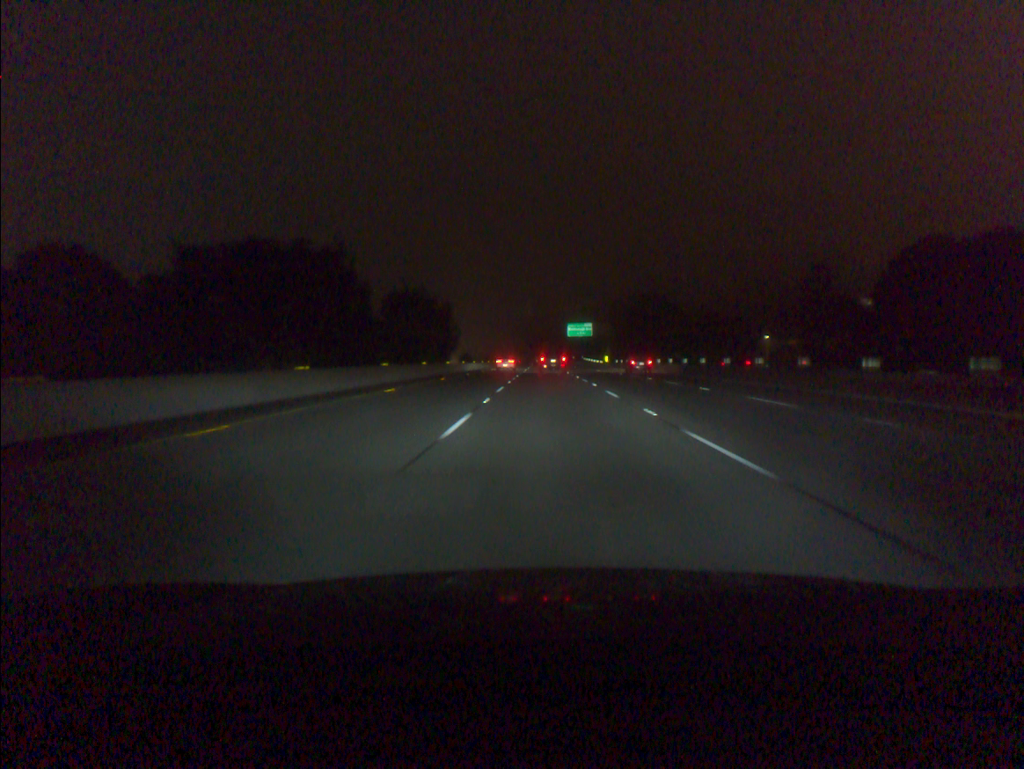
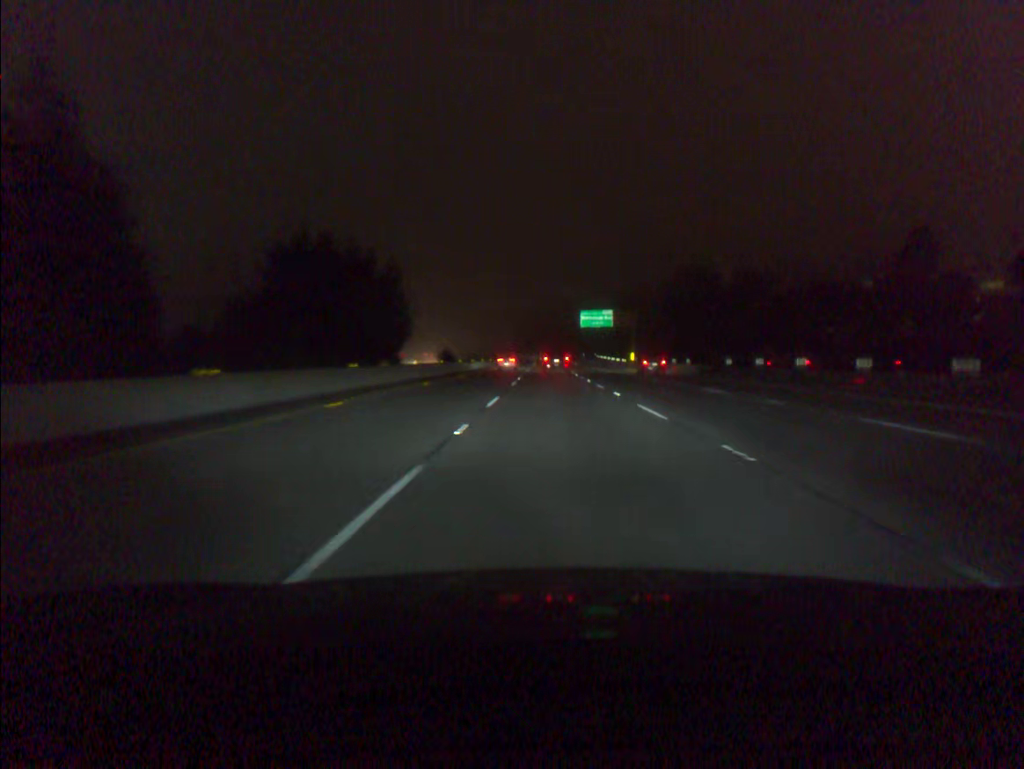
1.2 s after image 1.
(-0.1, +36.9) m; 0°
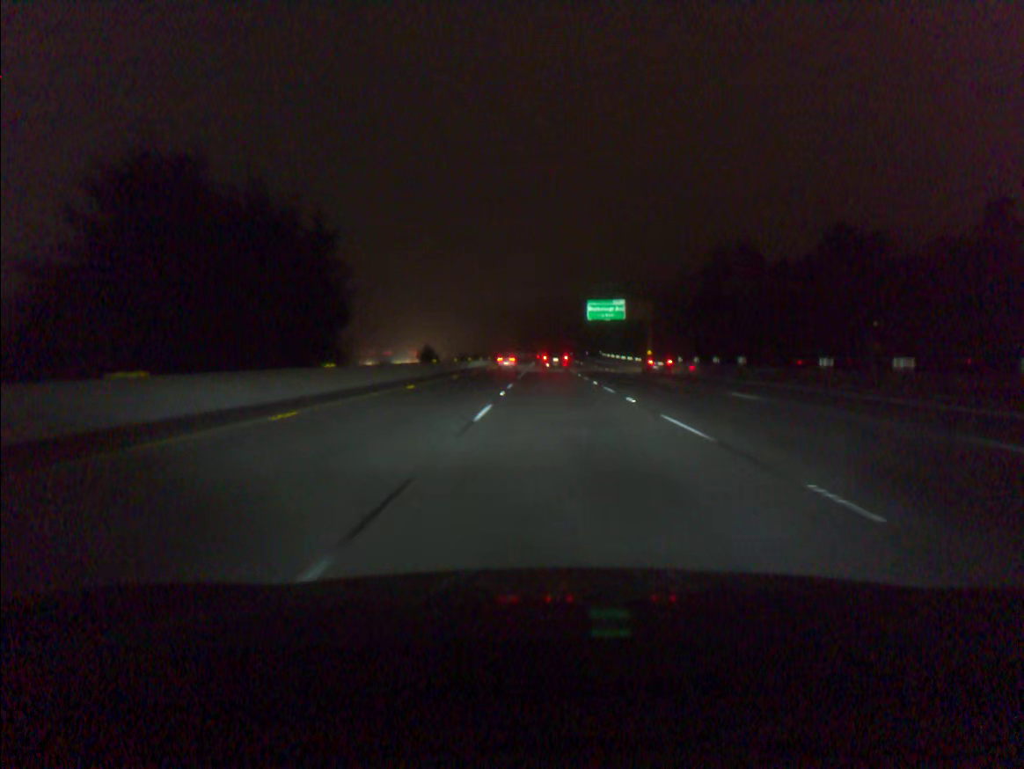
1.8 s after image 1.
(0.0, +18.5) m; 0°
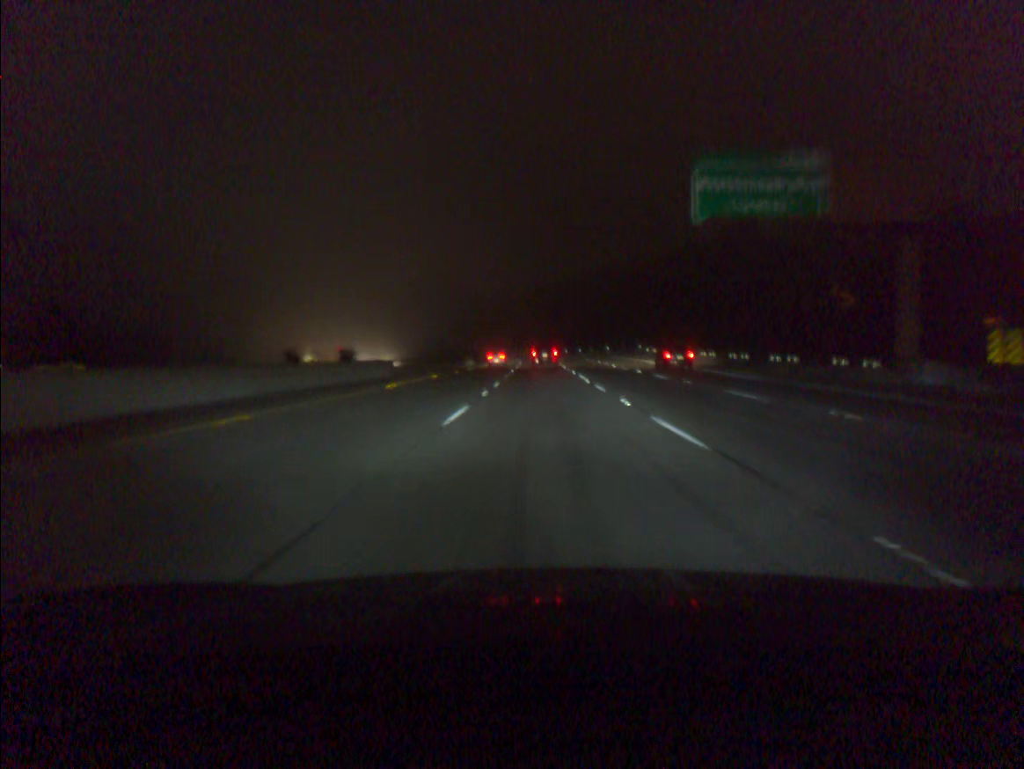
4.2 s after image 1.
(+0.4, +74.4) m; 0°
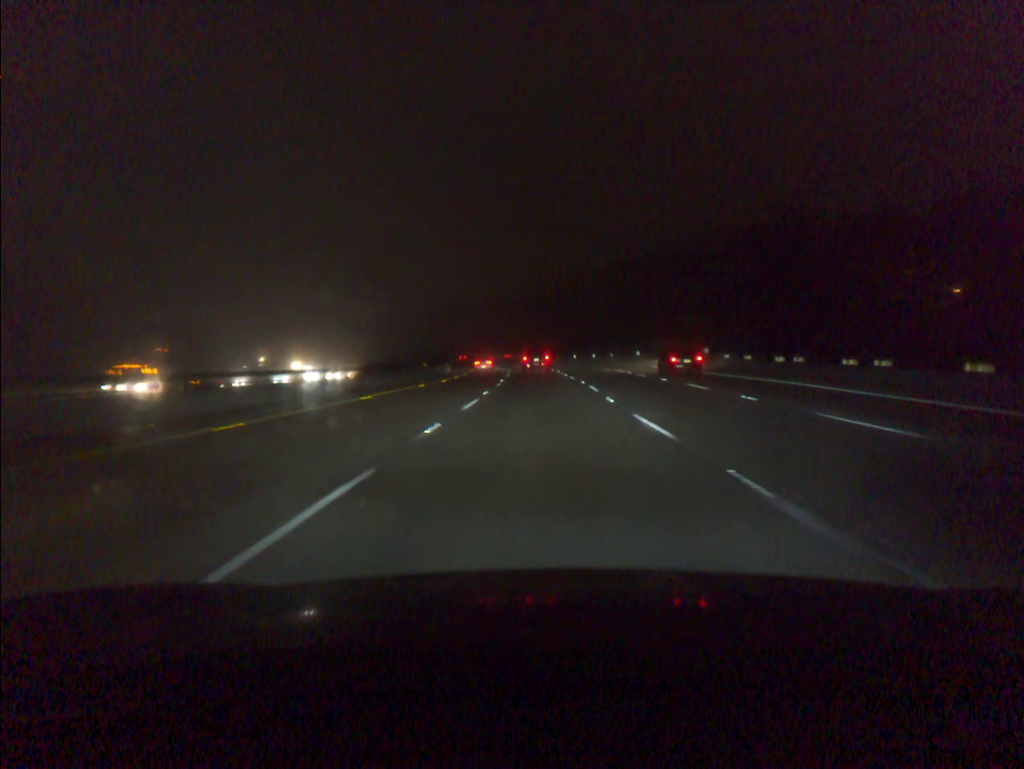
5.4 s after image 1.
(0.0, +37.3) m; 0°
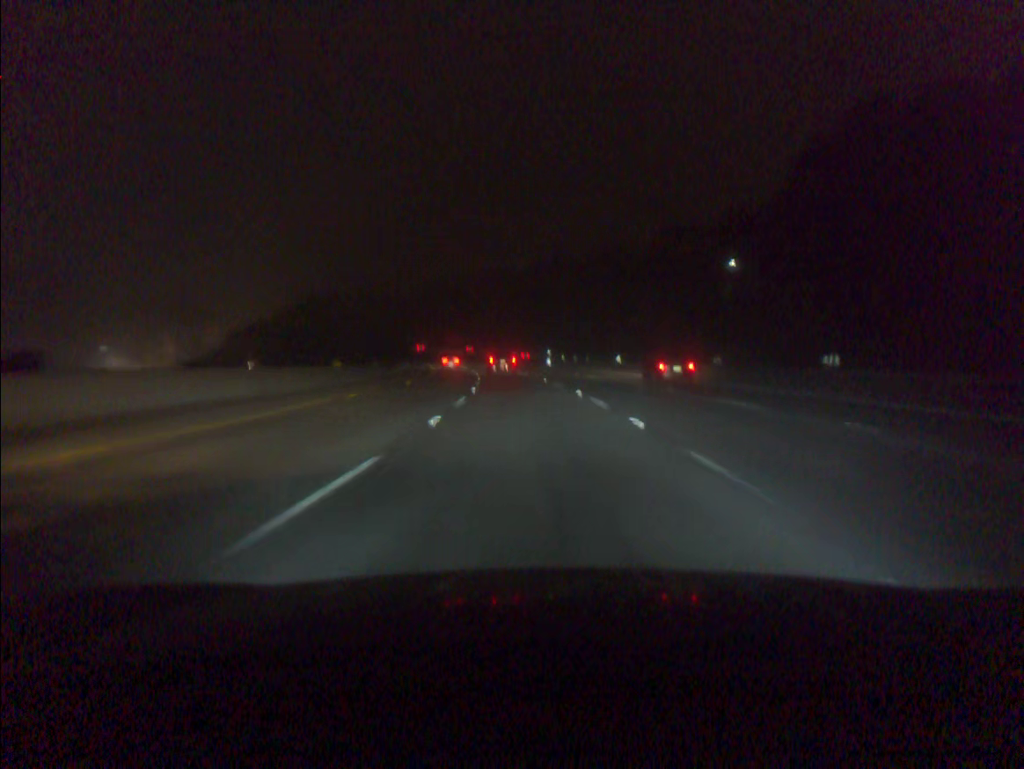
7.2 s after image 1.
(-0.3, +54.5) m; -1°
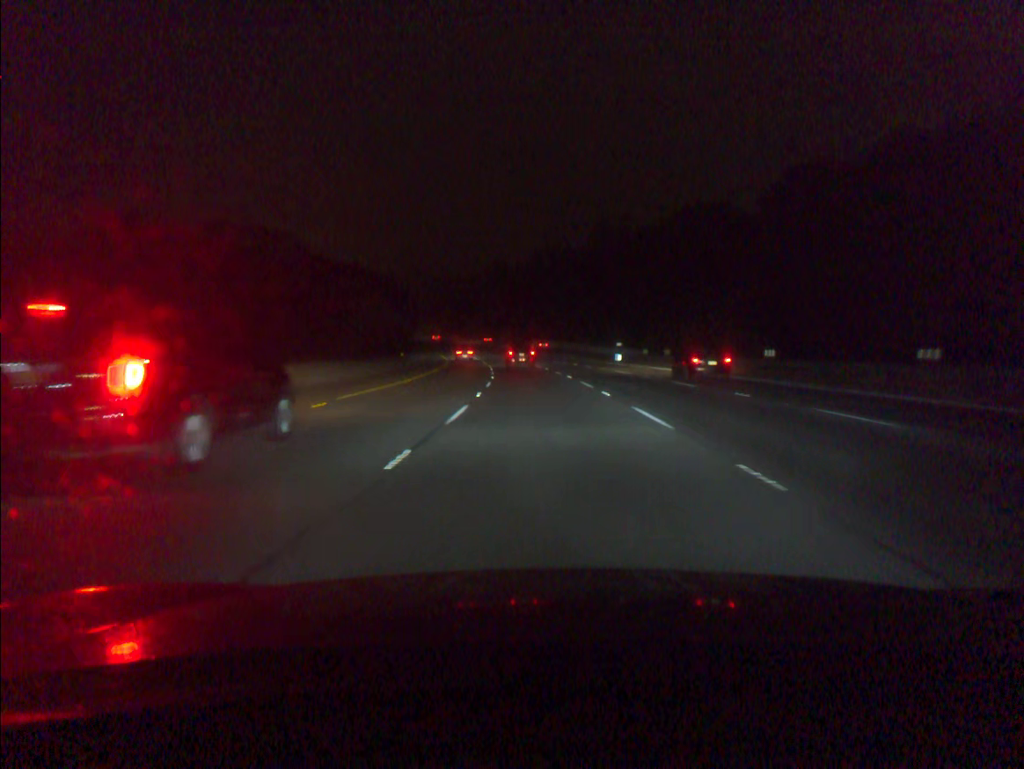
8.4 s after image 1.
(-1.1, +35.6) m; -4°
